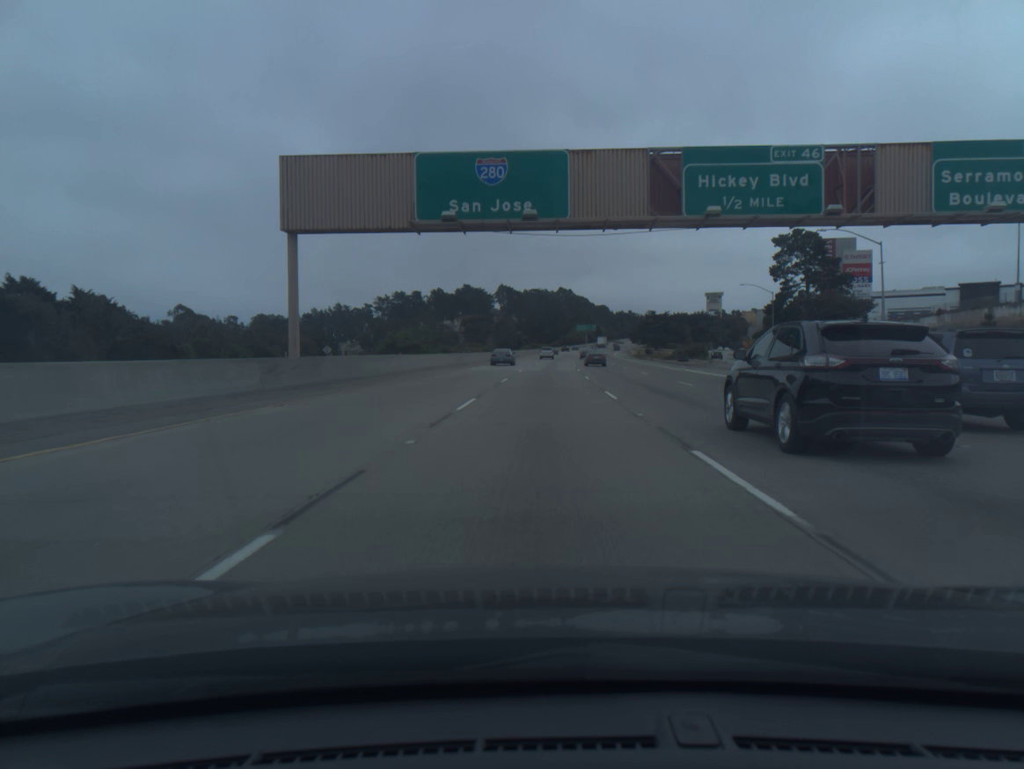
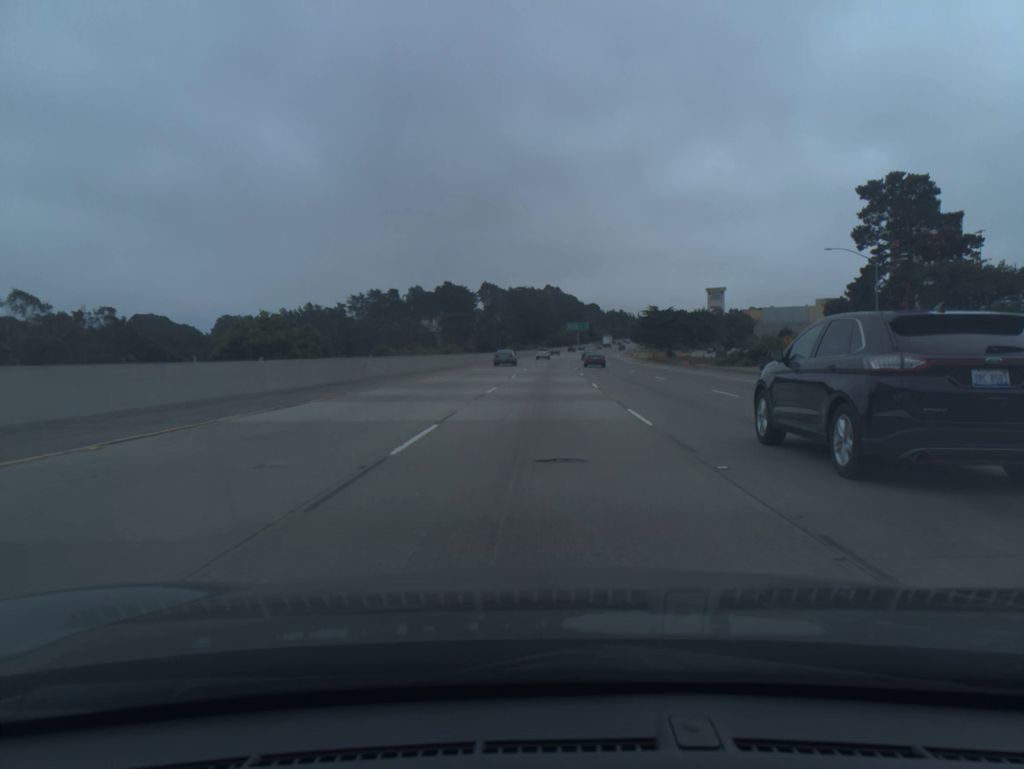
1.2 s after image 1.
(+0.4, +36.4) m; +1°
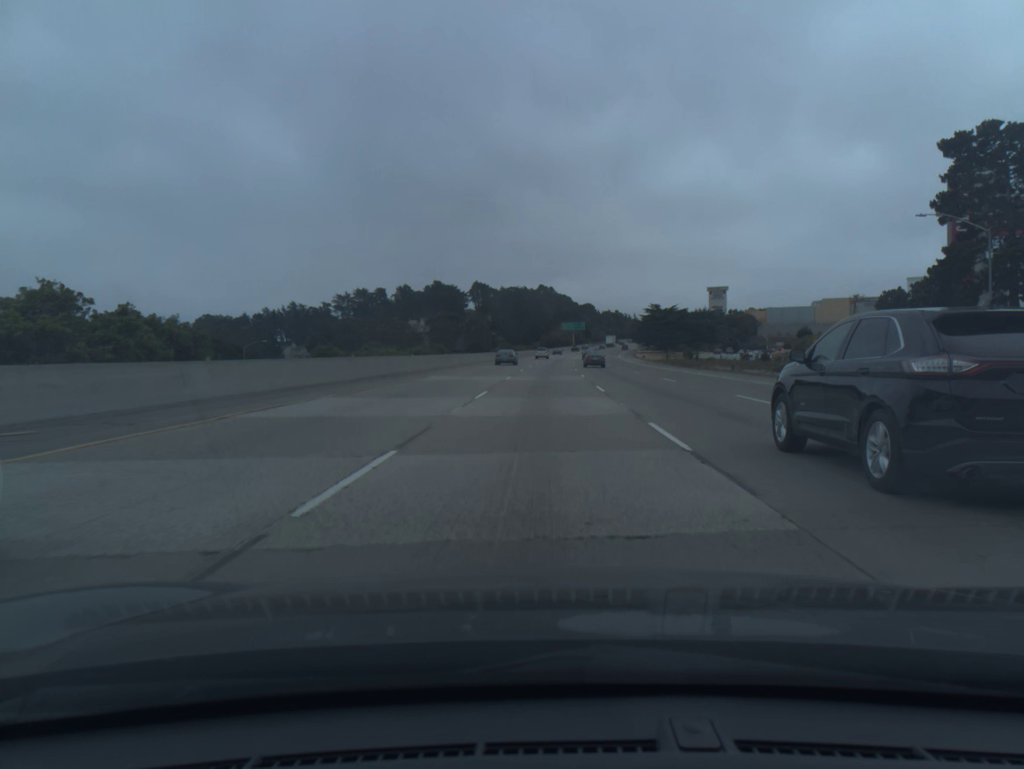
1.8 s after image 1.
(+0.1, +18.2) m; 0°
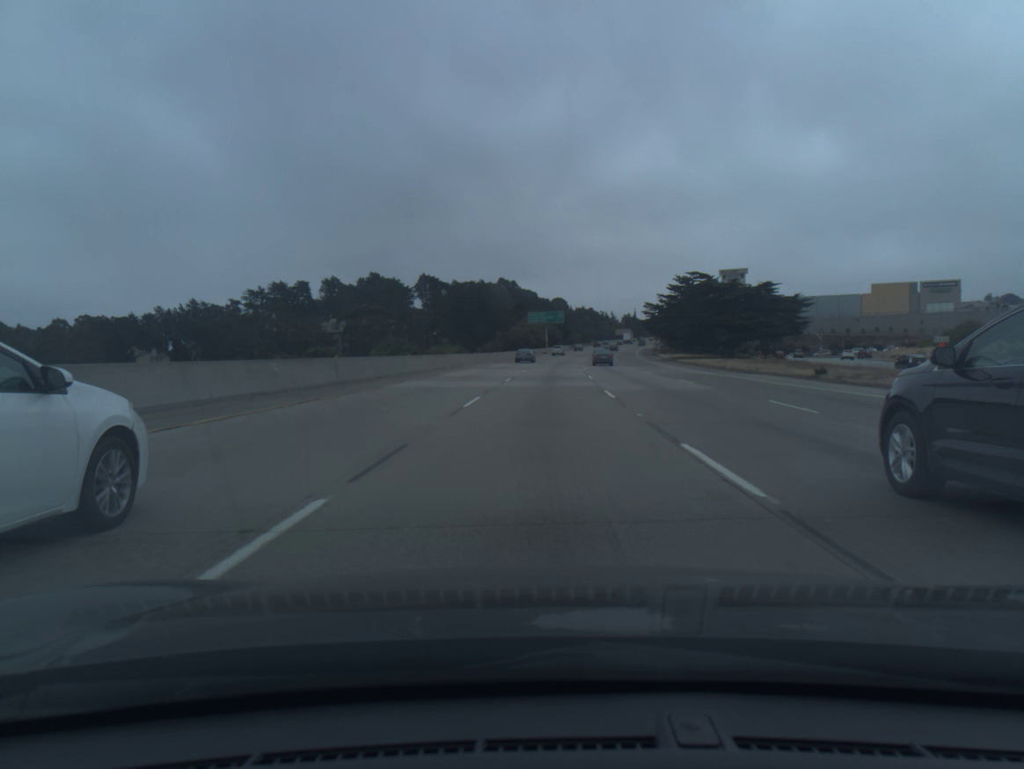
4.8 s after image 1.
(+1.8, +91.1) m; +3°
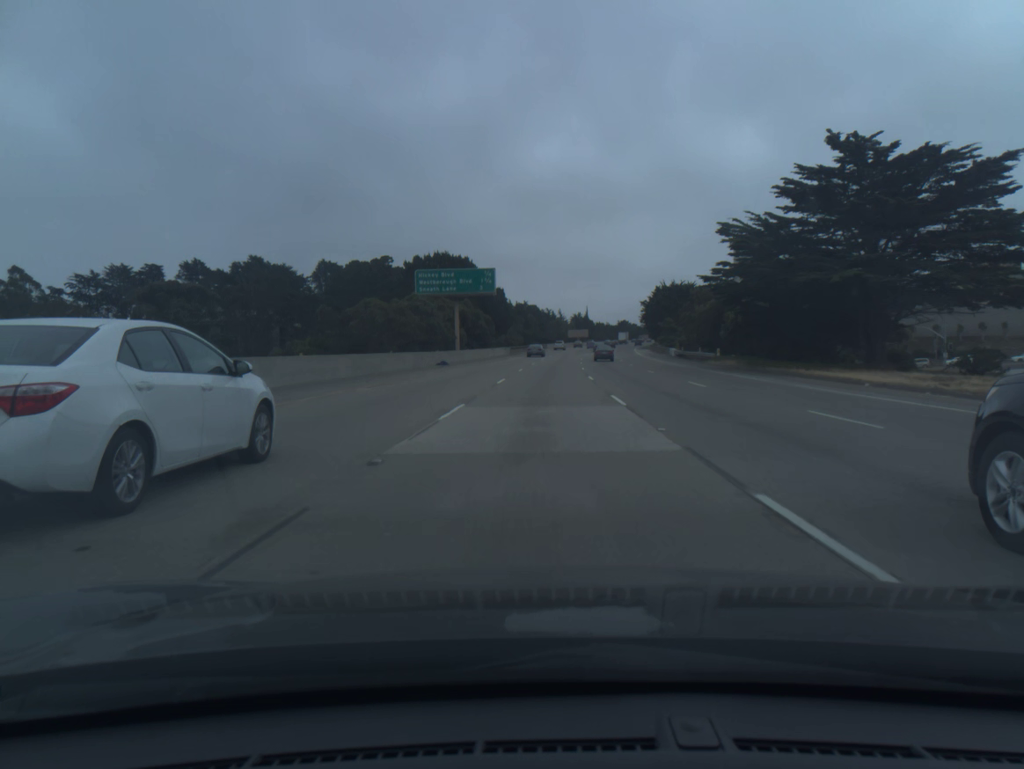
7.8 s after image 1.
(+3.2, +91.3) m; +4°
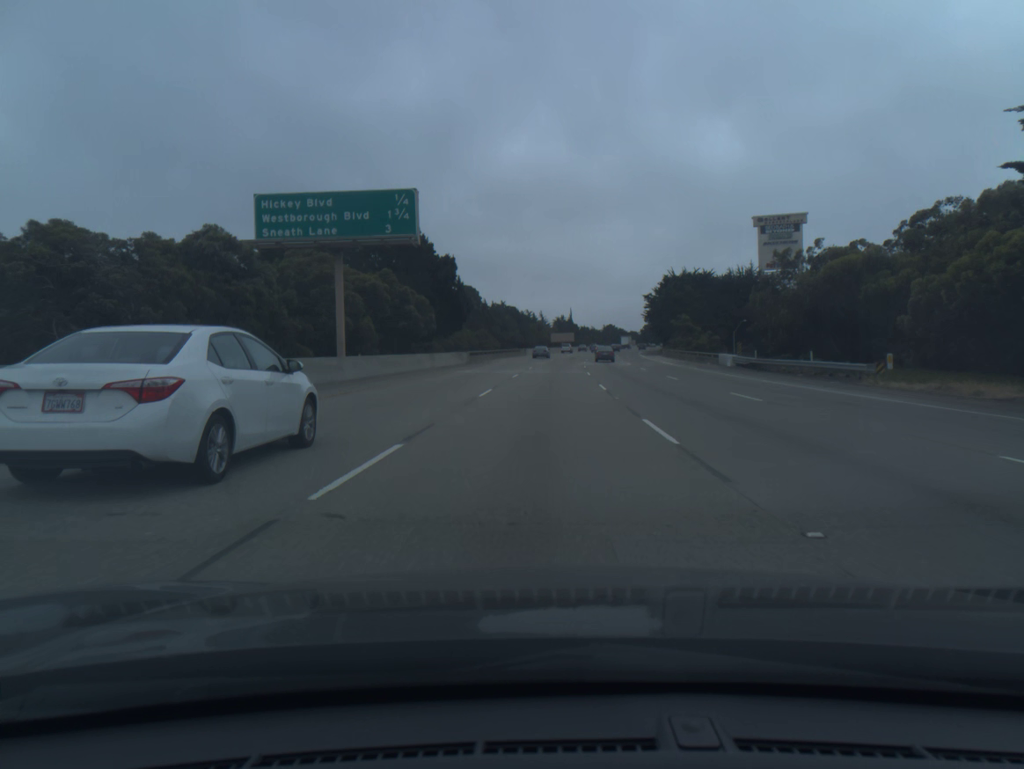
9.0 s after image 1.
(+0.5, +36.5) m; +1°
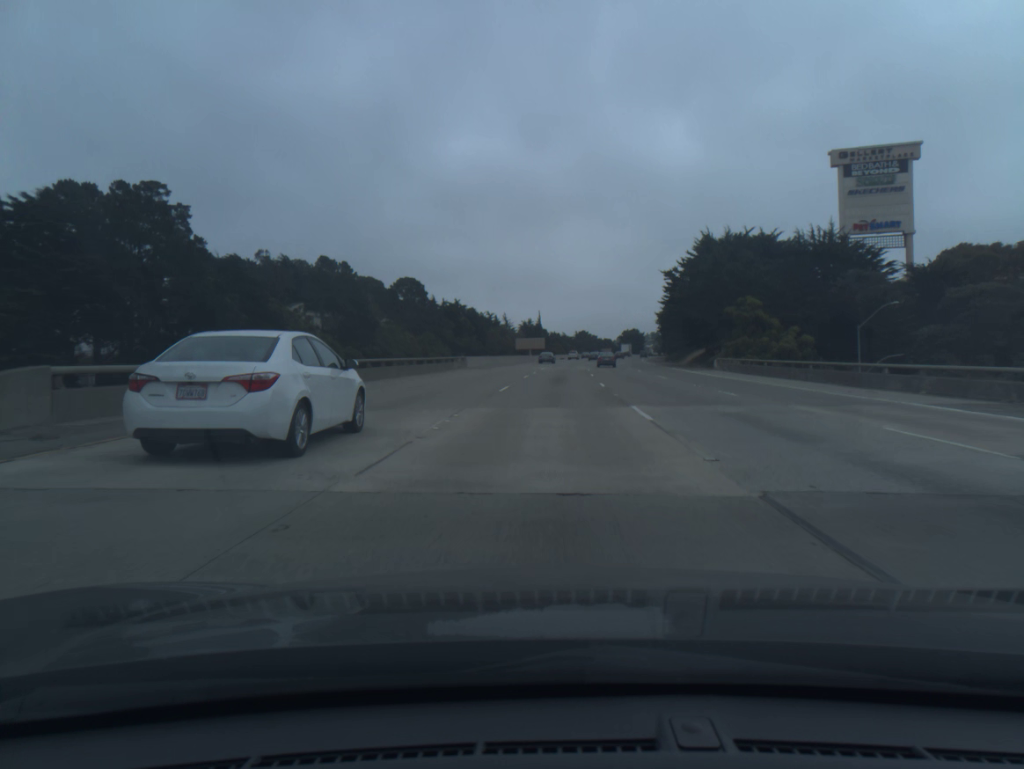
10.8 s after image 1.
(+1.1, +54.5) m; +2°
